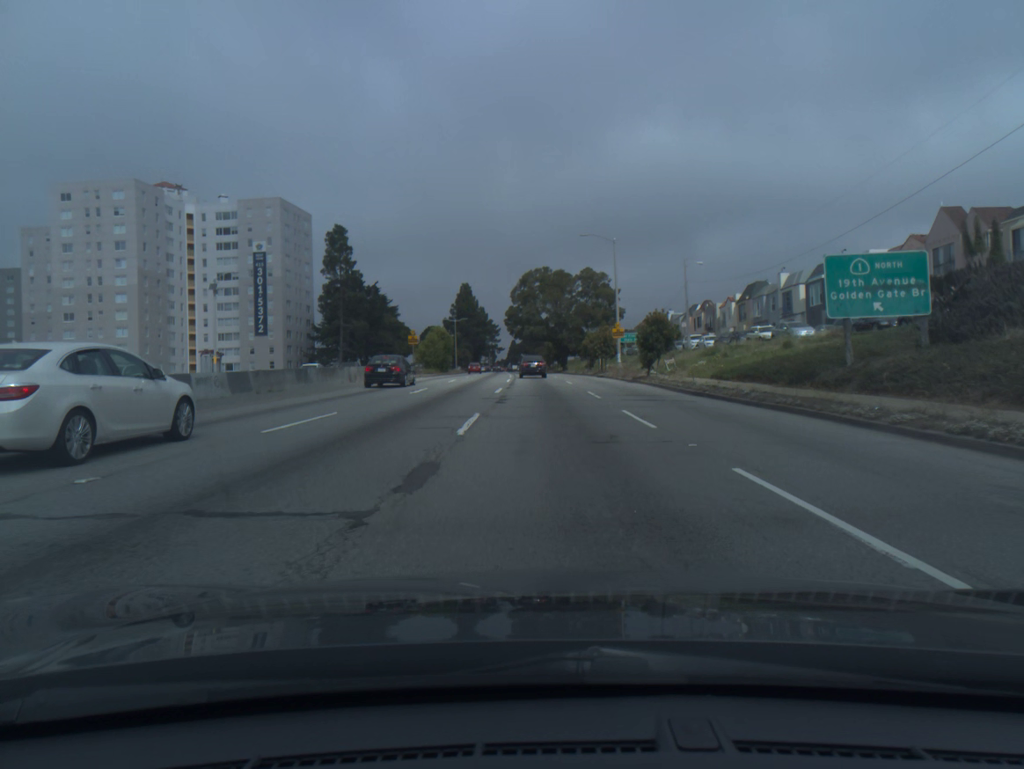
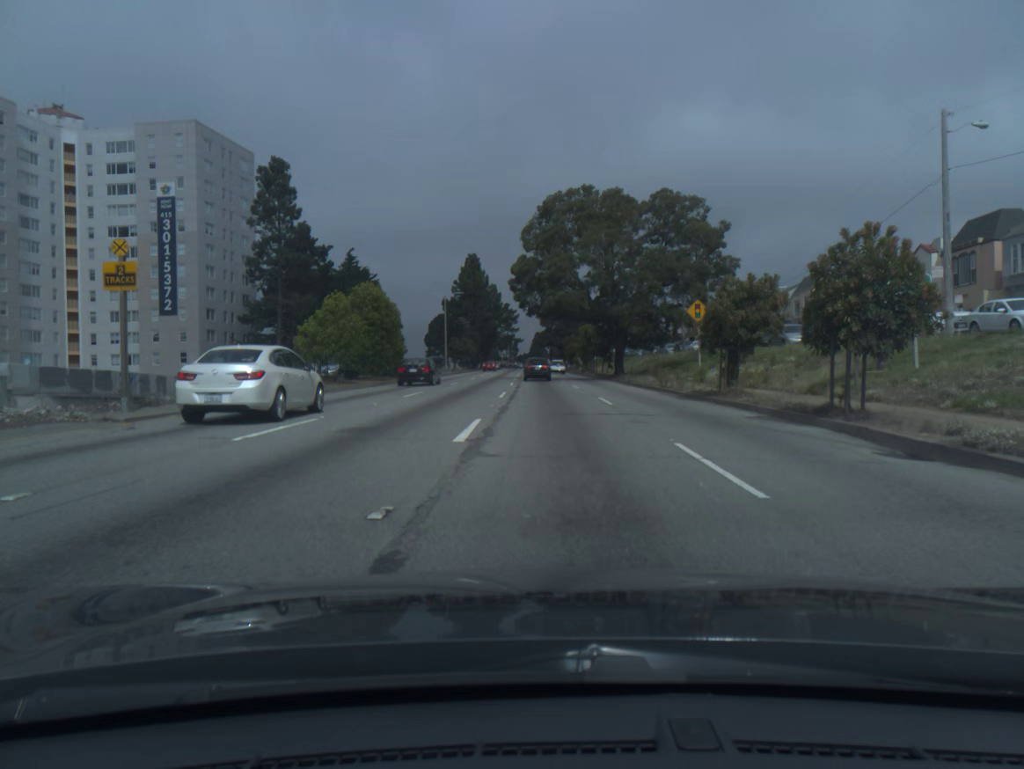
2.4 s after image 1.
(-0.6, +45.6) m; -2°
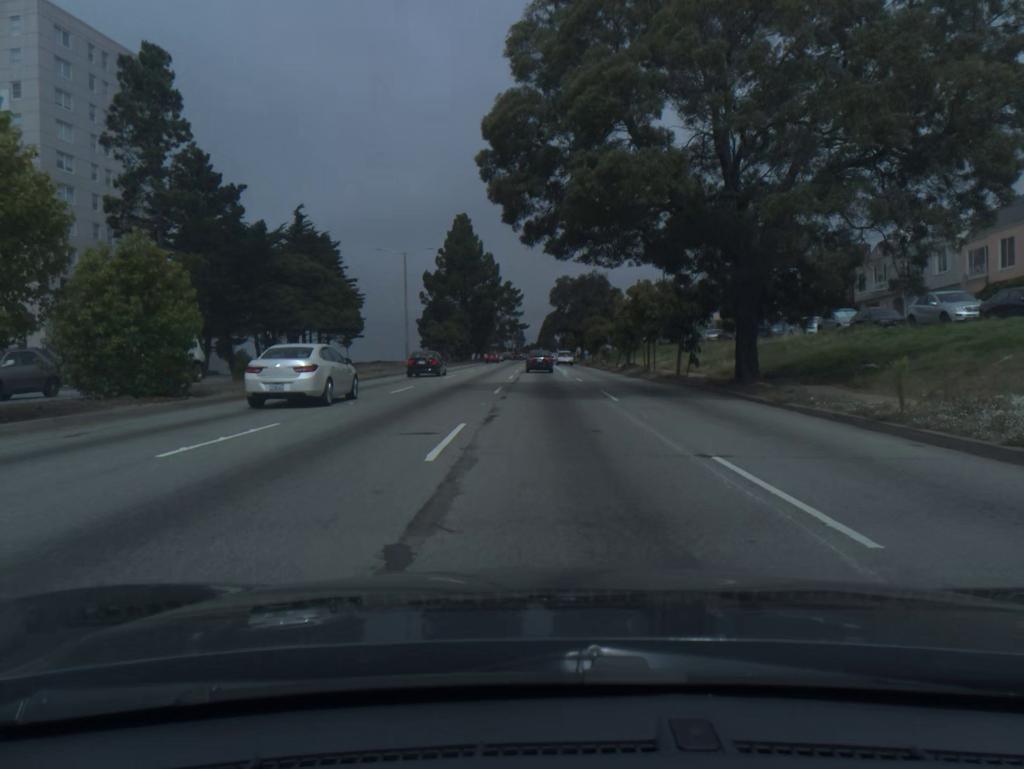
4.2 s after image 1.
(-0.1, +32.1) m; -1°
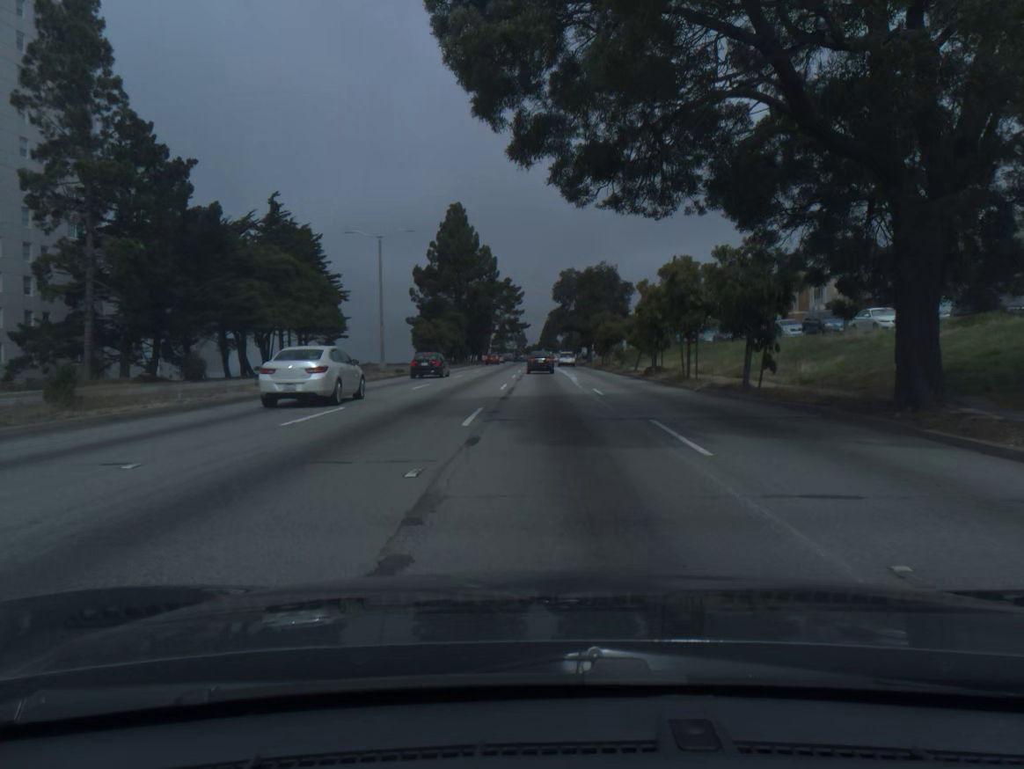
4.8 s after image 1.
(0.0, +10.3) m; 0°
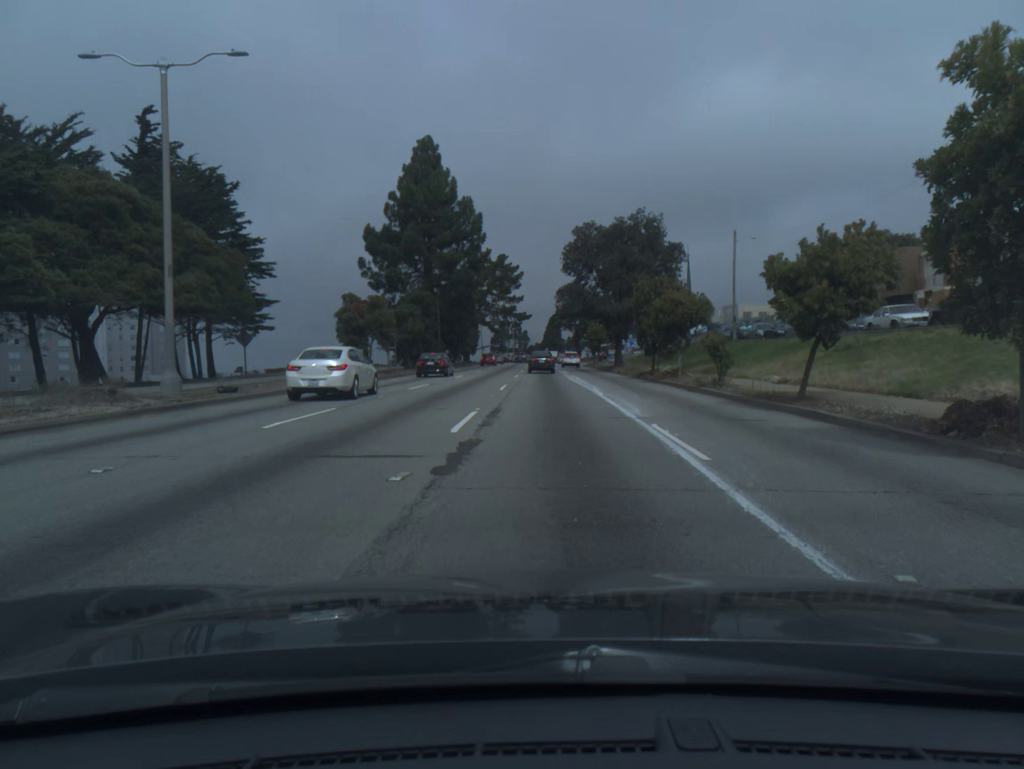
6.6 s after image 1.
(-0.1, +29.8) m; 0°
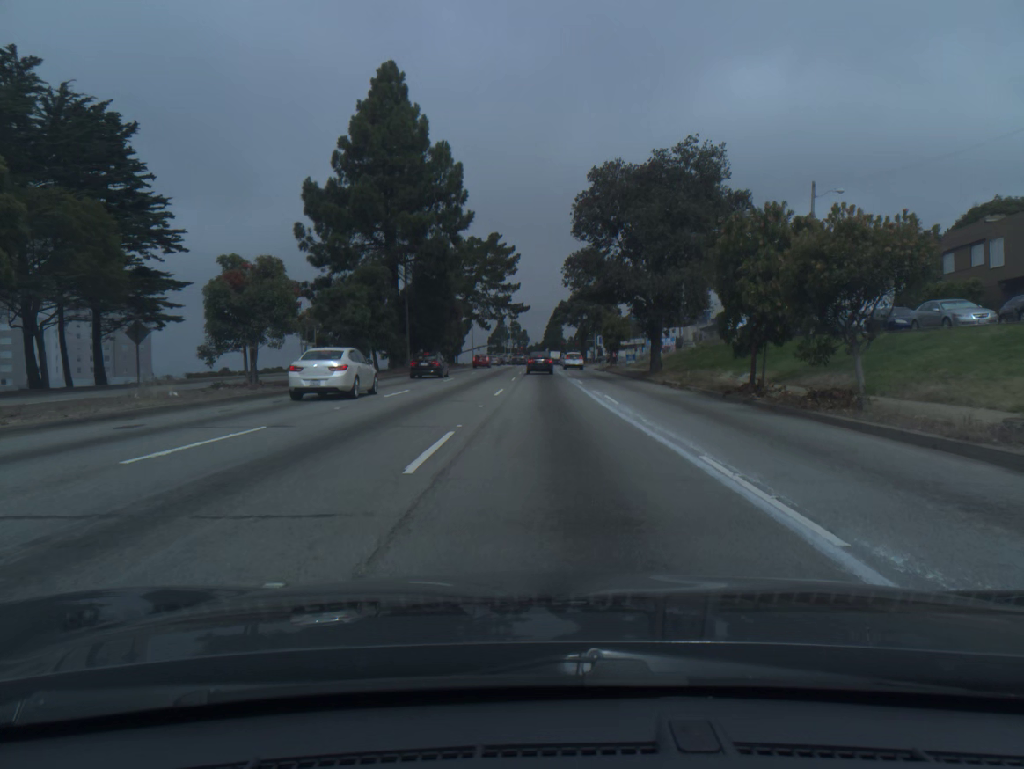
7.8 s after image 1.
(0.0, +18.9) m; 0°
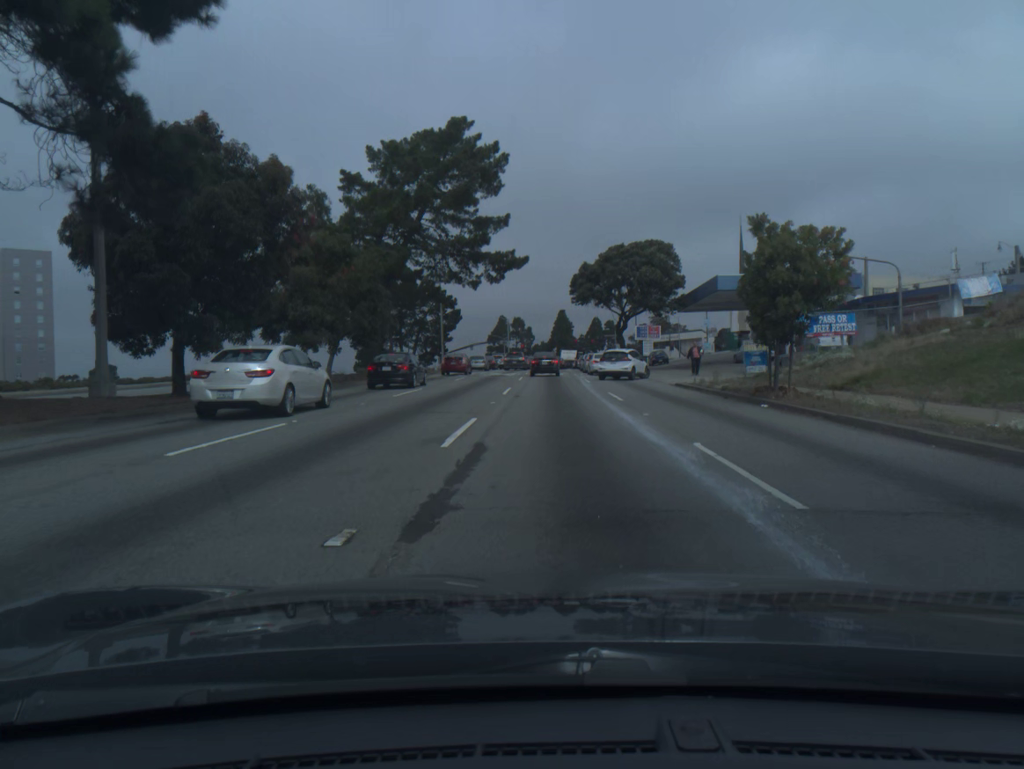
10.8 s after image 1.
(-0.1, +43.0) m; 0°
